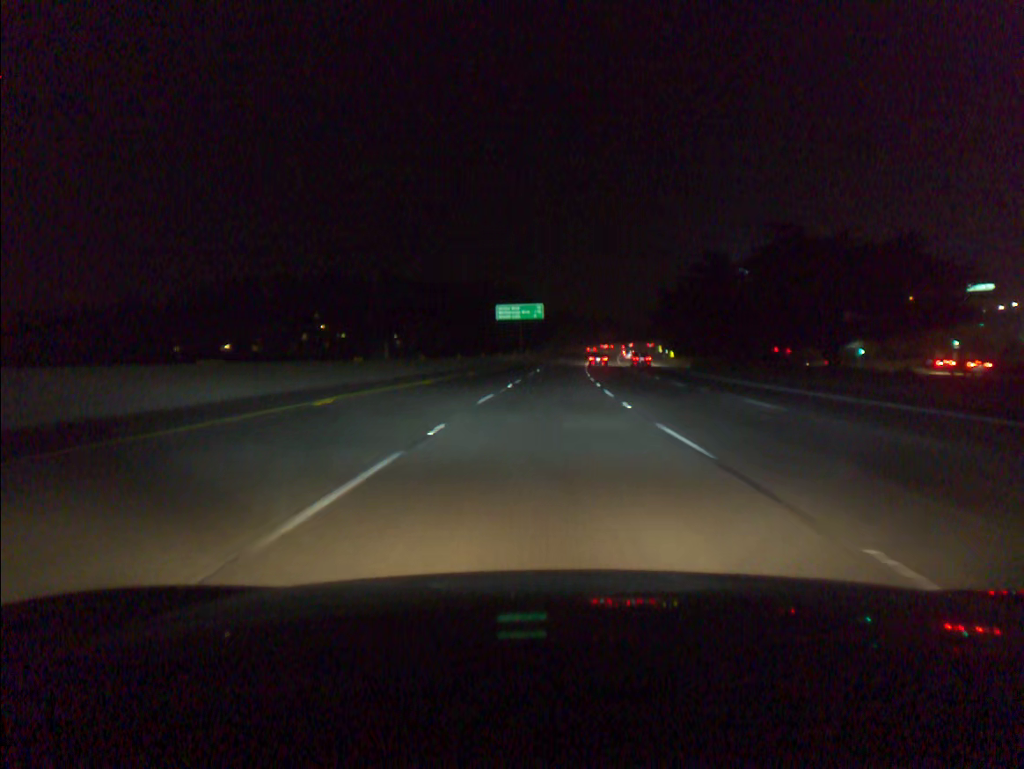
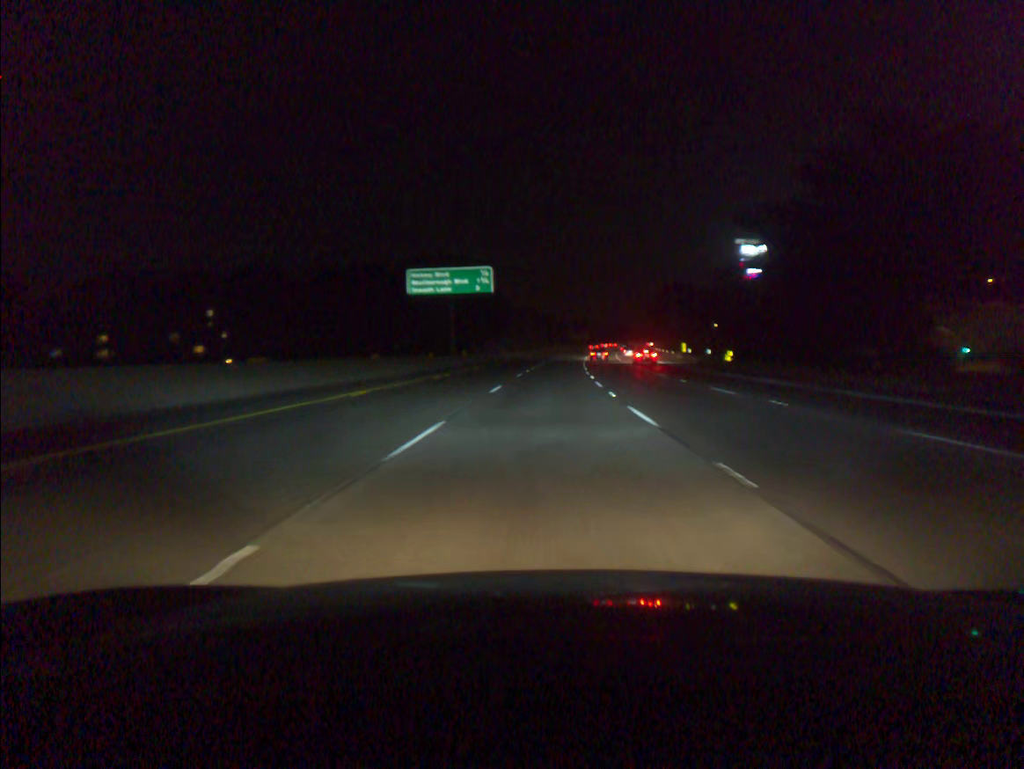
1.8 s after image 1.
(+1.3, +54.5) m; +3°
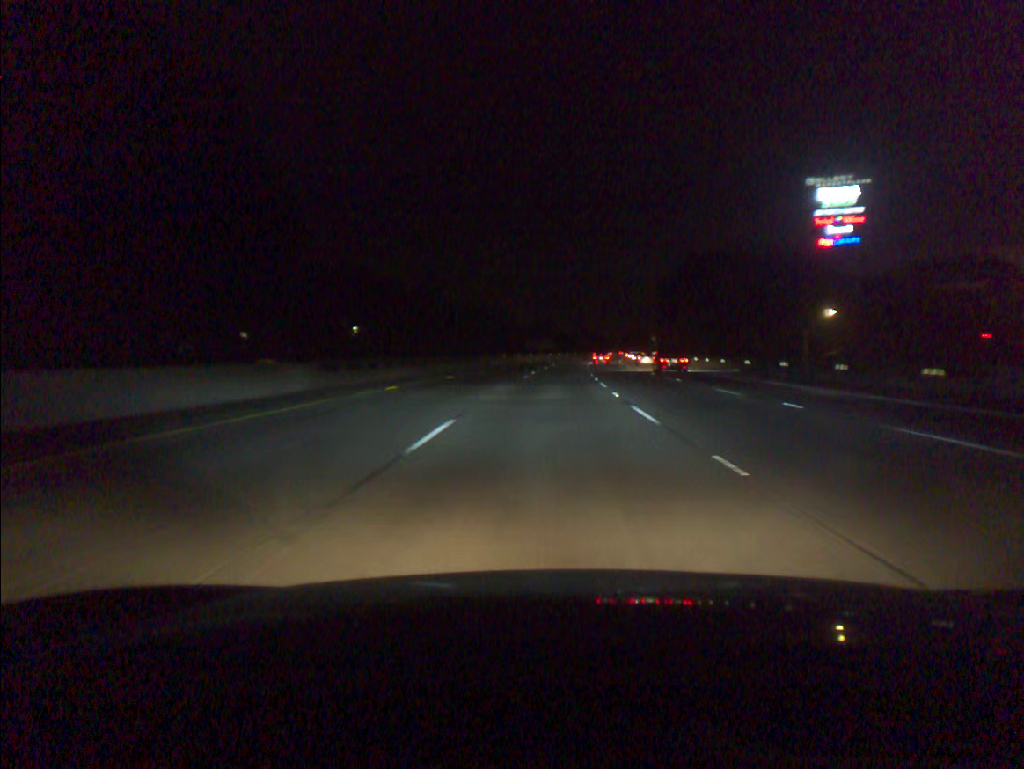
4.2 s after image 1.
(+1.9, +72.5) m; +3°
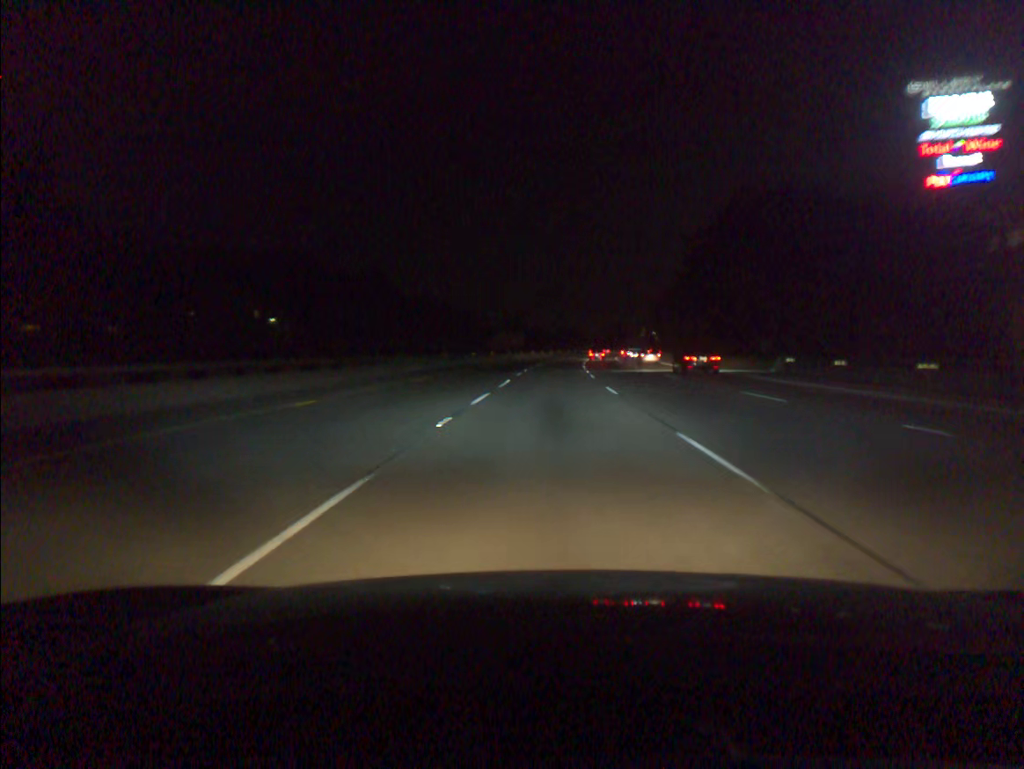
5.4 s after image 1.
(+0.6, +36.2) m; +2°
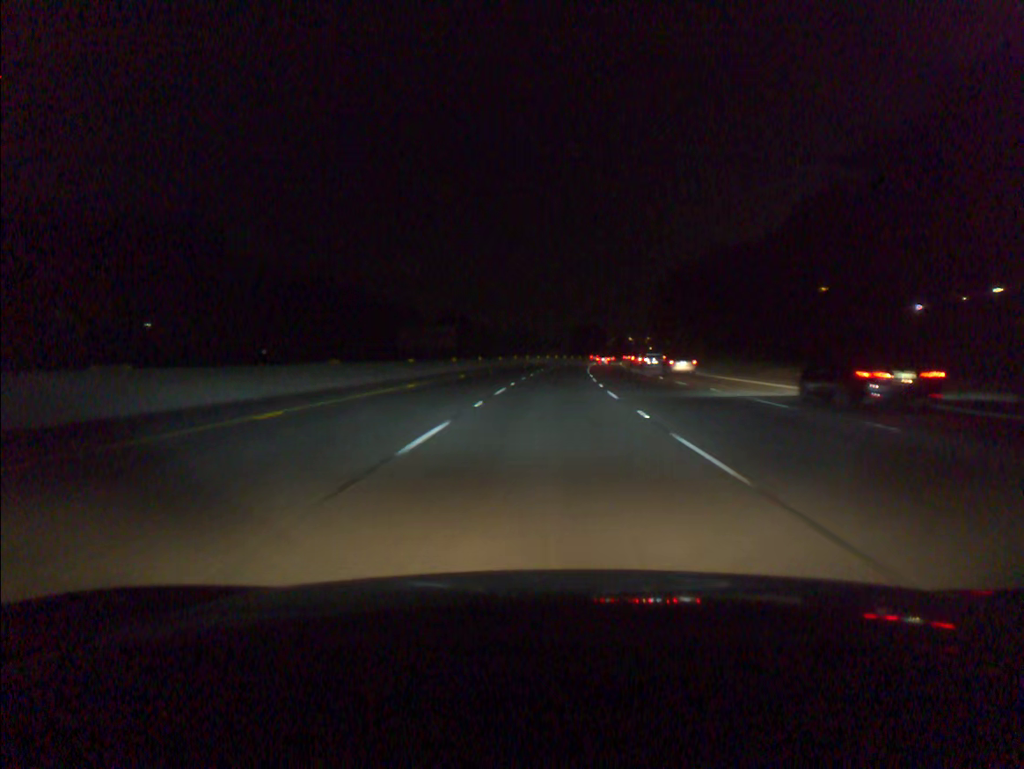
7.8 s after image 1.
(+2.0, +72.3) m; +3°
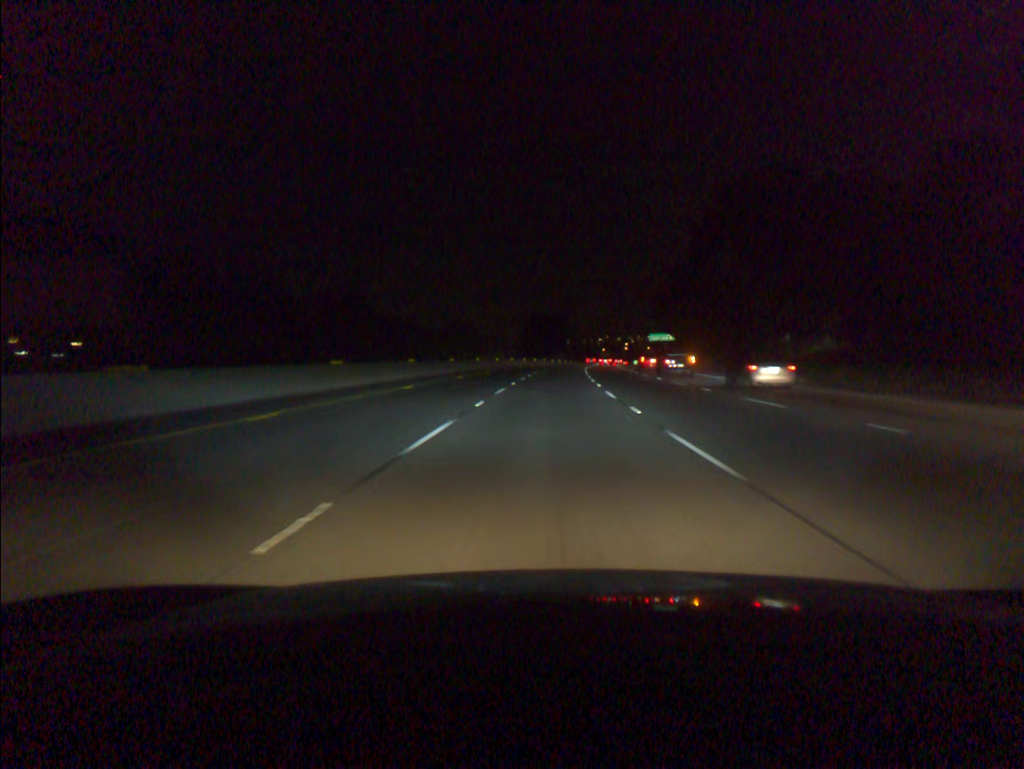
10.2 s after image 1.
(+2.4, +72.6) m; +4°
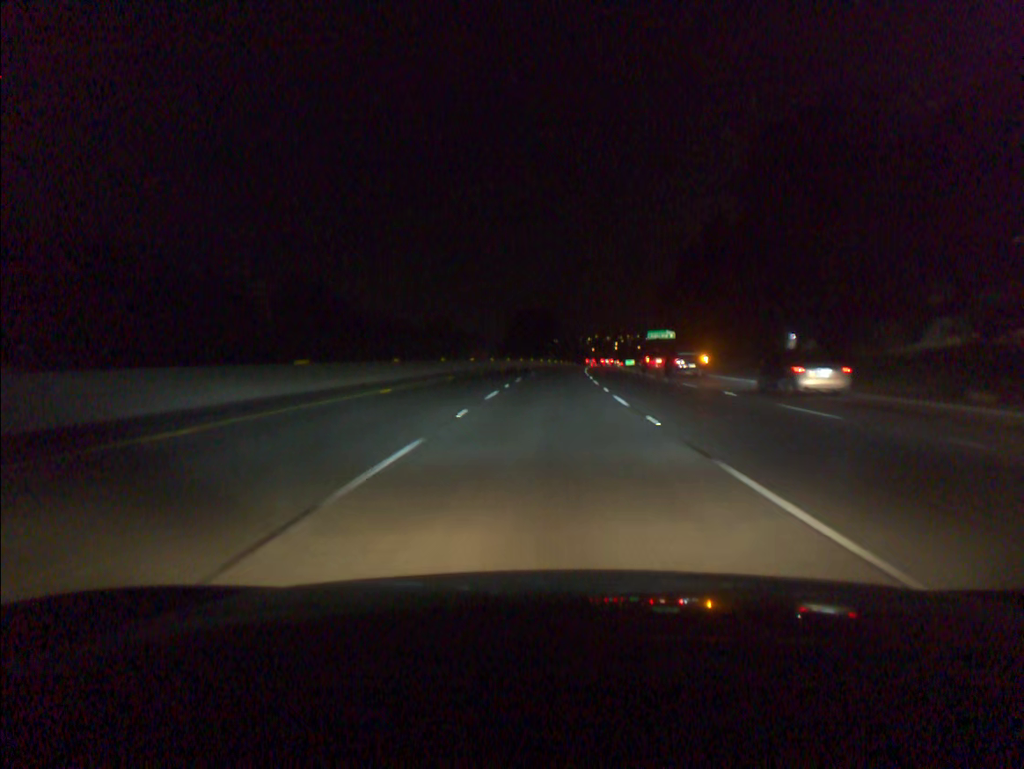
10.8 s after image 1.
(+0.1, +18.2) m; +1°
